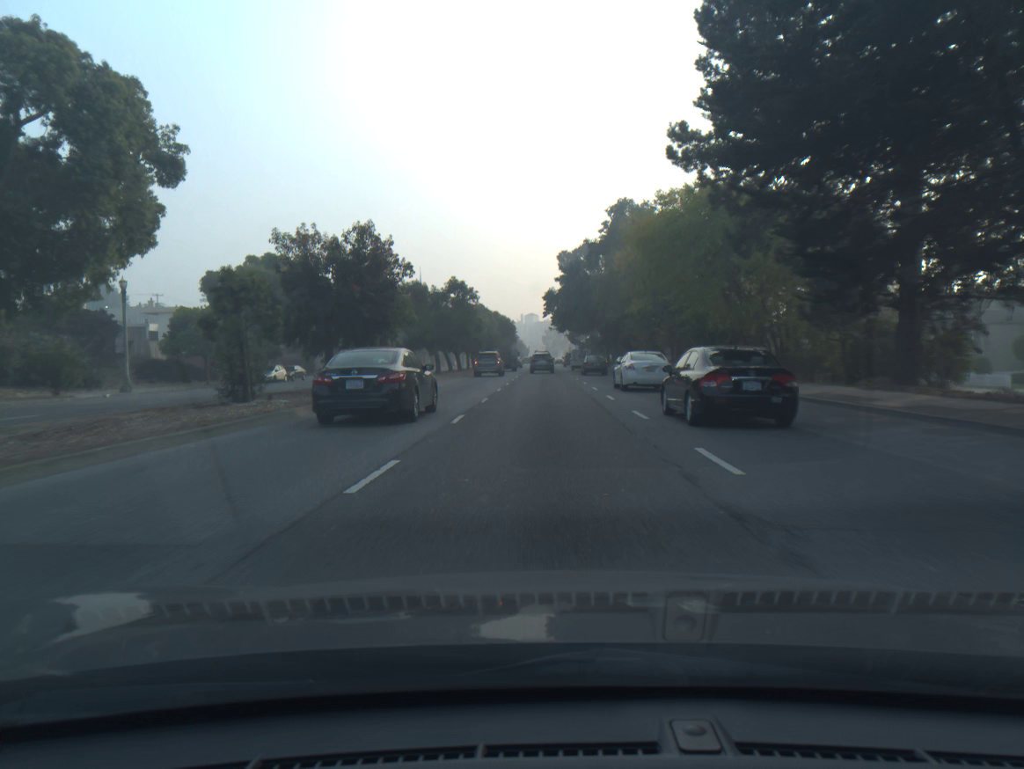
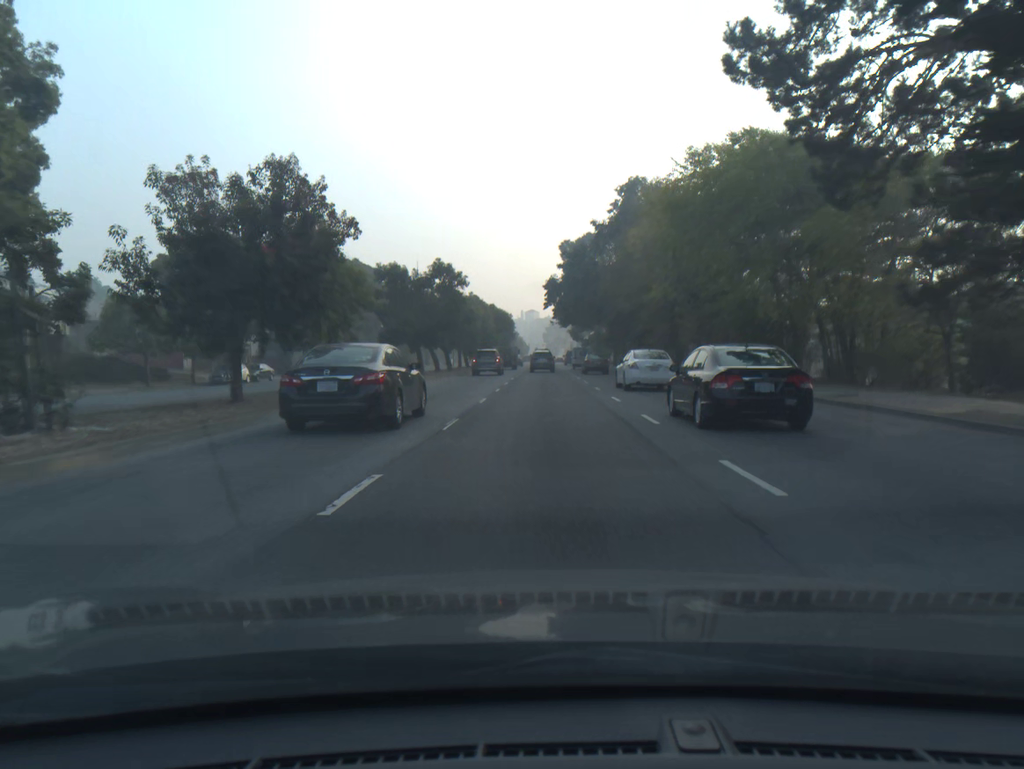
(0.0, +8.7) m; 0°
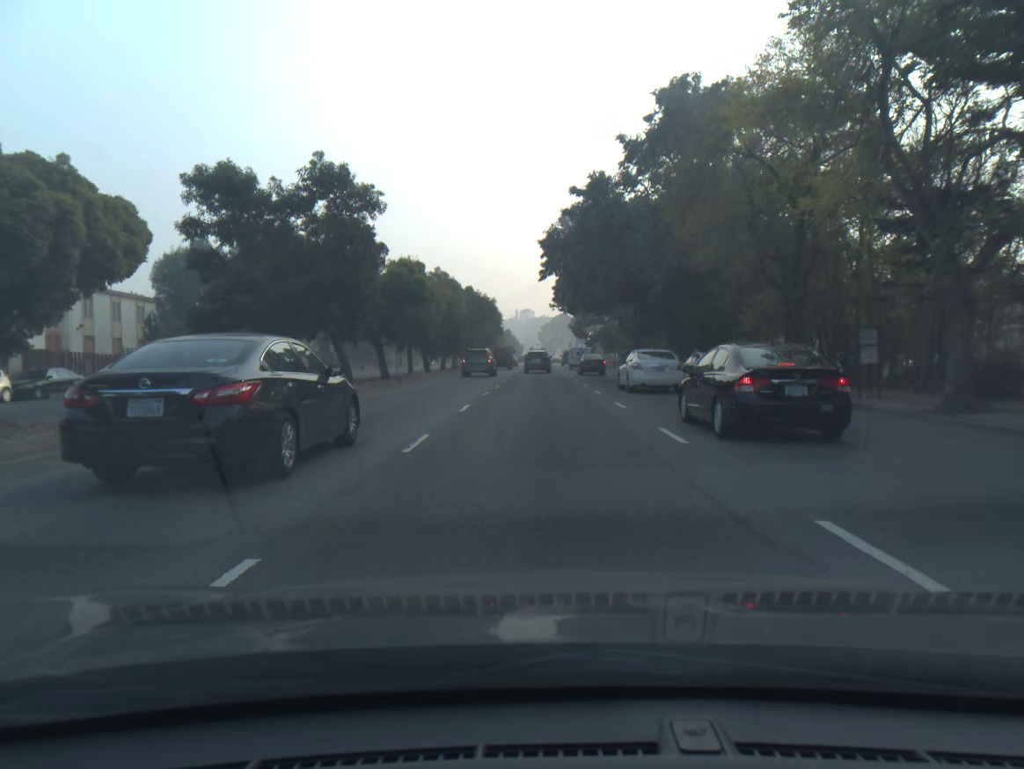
(+0.1, +25.2) m; 0°
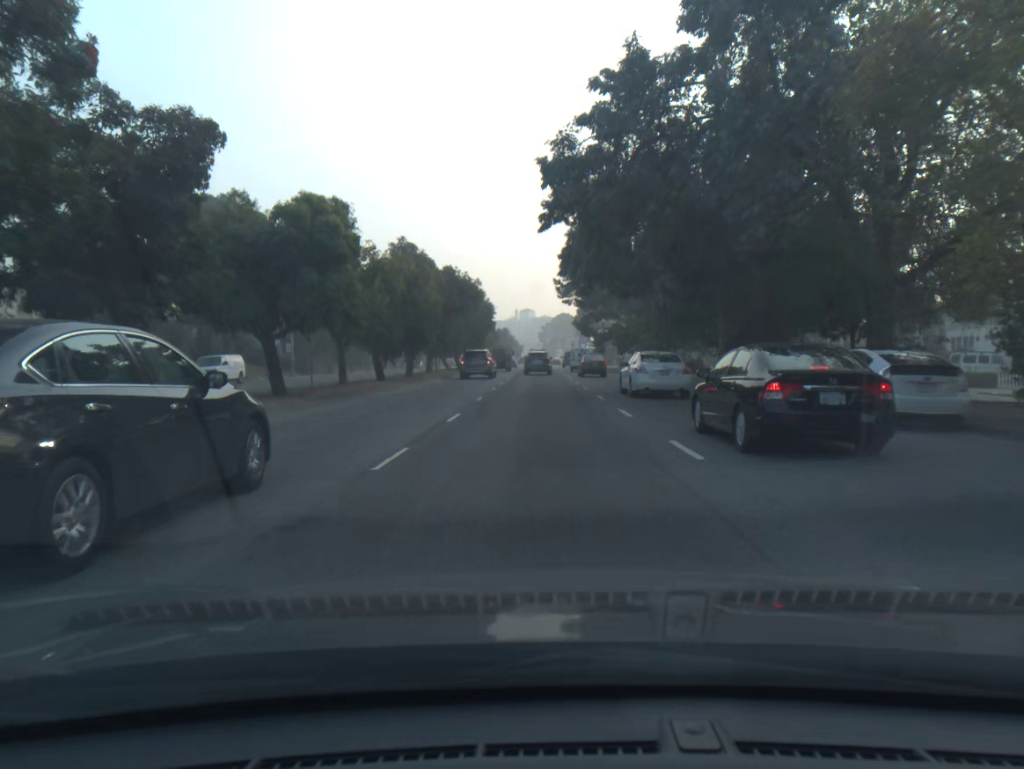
(0.0, +16.1) m; 0°
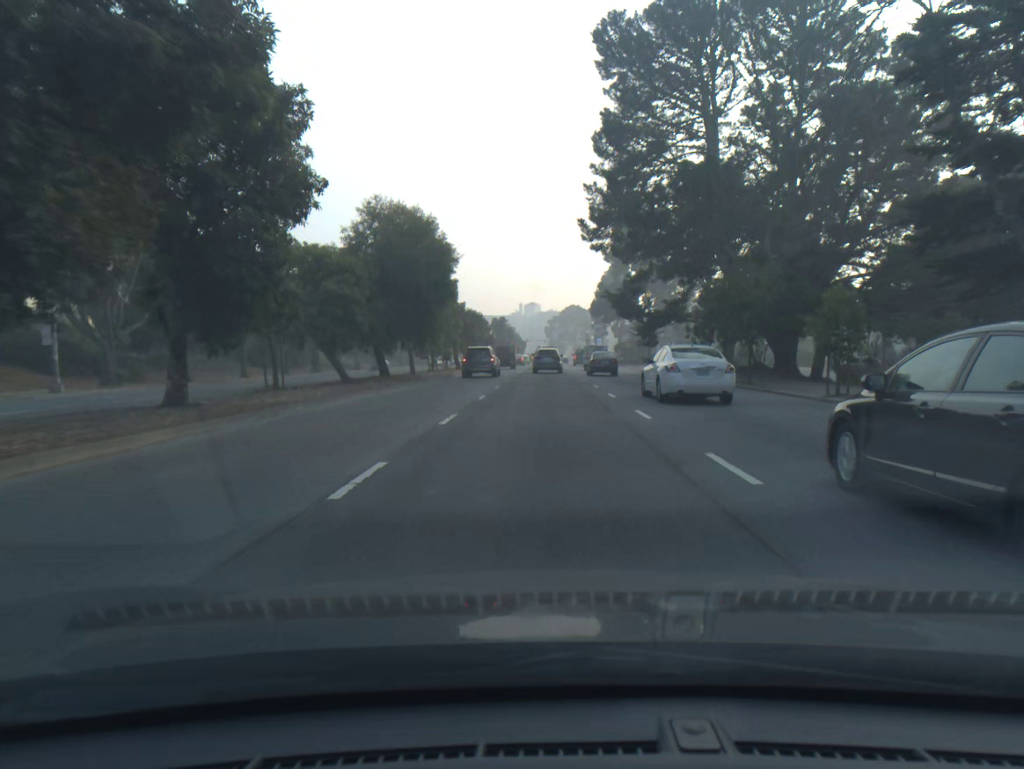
(-0.1, +38.1) m; 0°
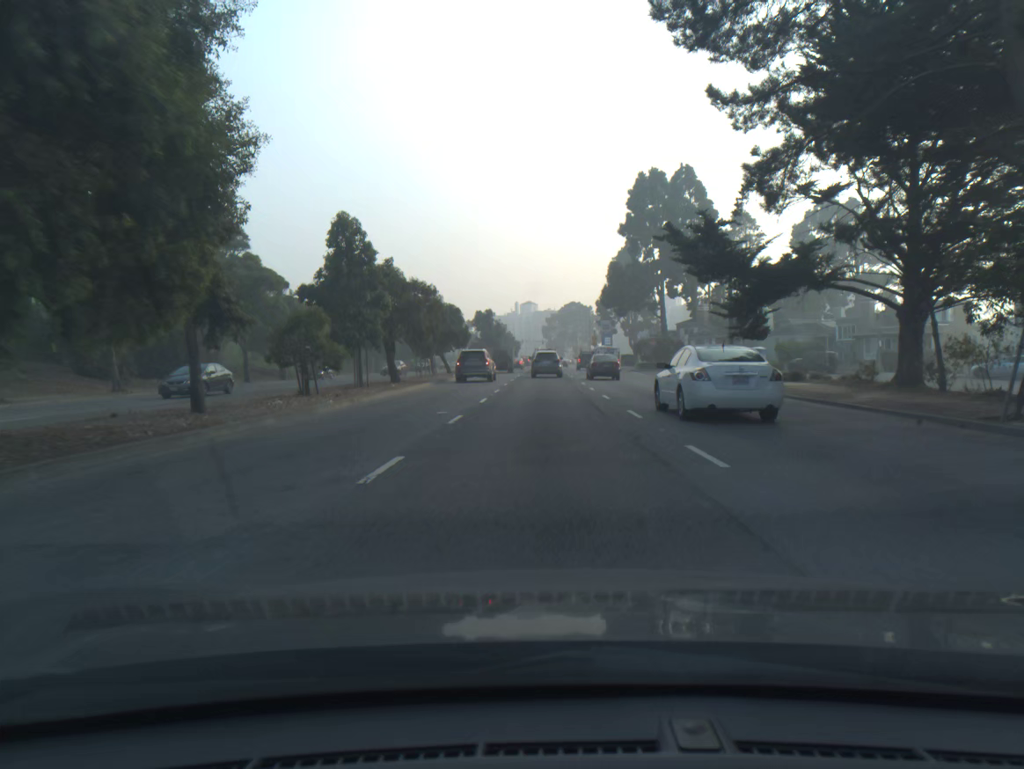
(+0.1, +28.1) m; 0°
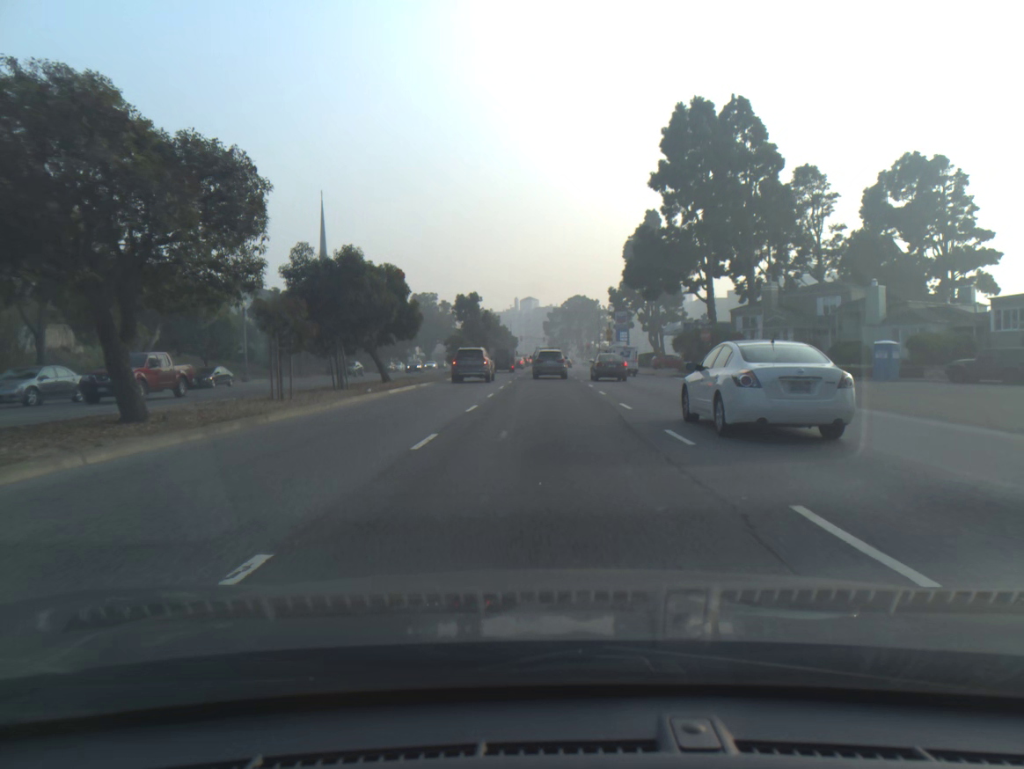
(0.0, +25.9) m; 0°
